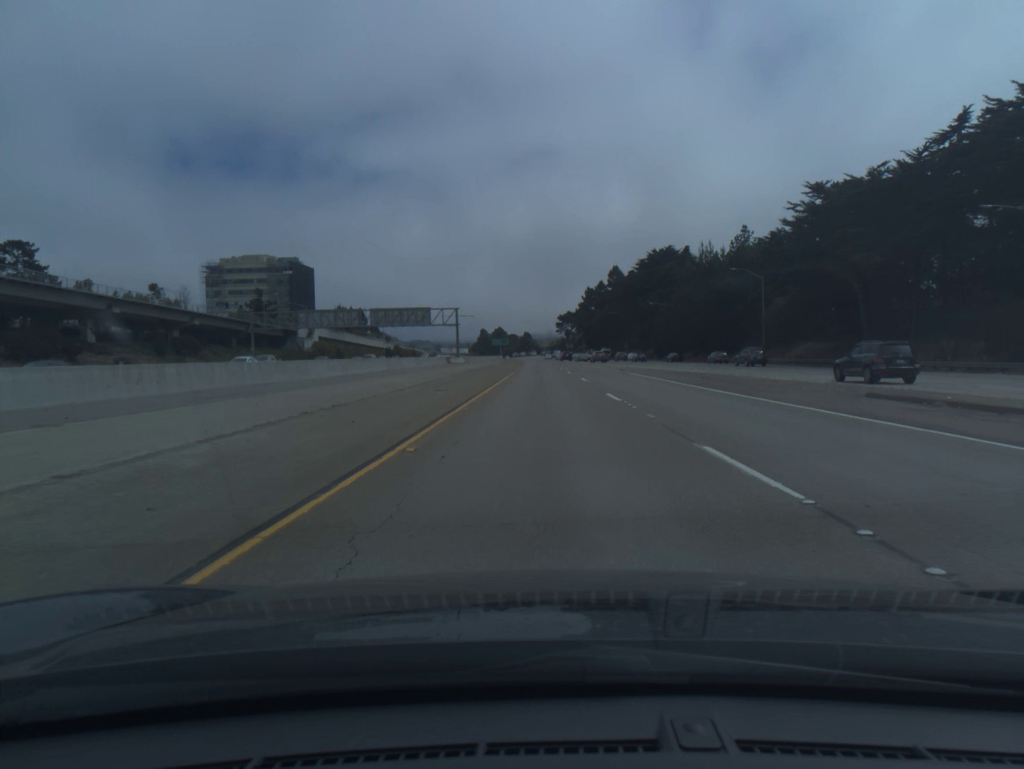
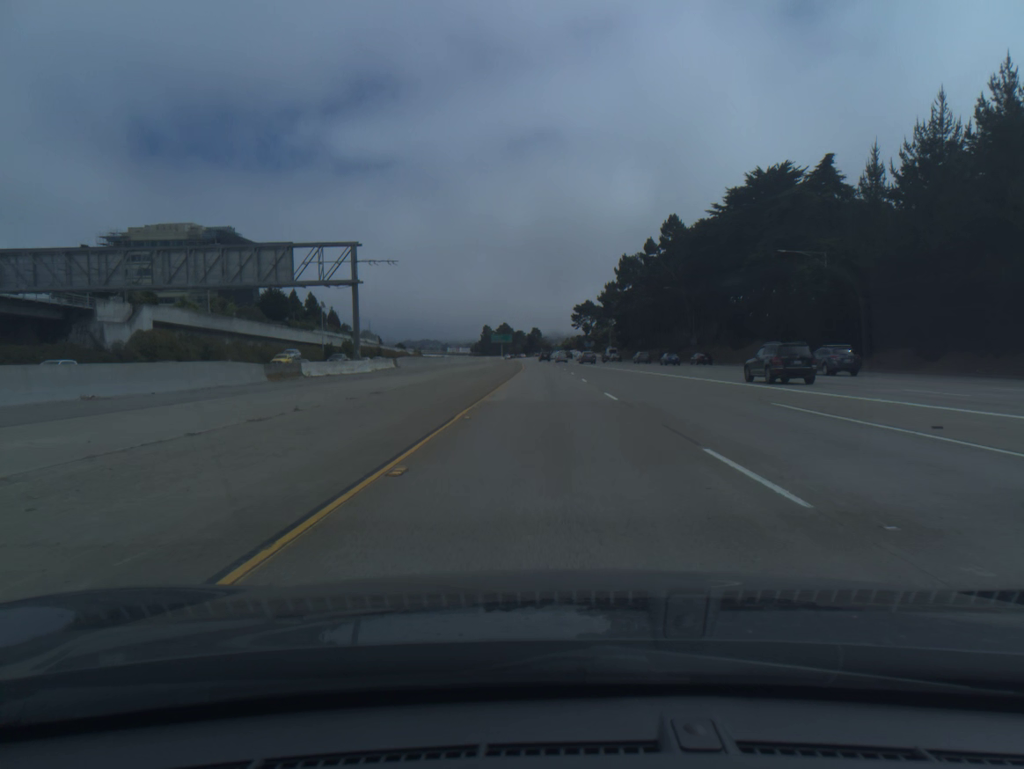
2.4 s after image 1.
(-0.5, +74.7) m; -1°
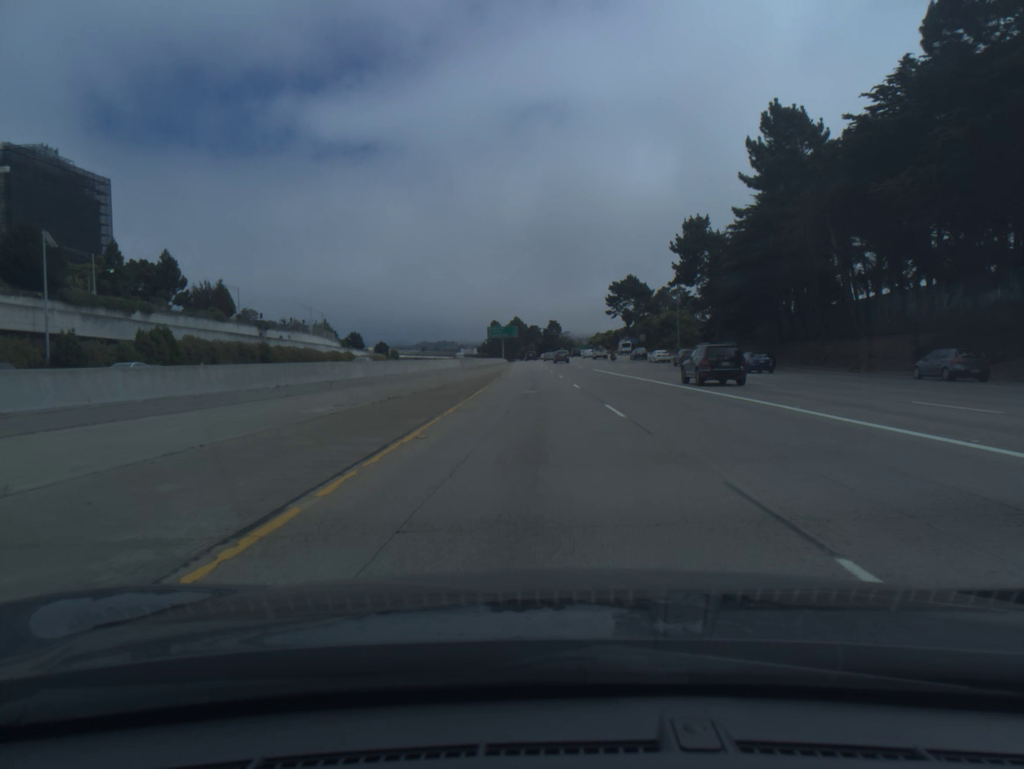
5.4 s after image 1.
(-0.4, +93.3) m; -1°
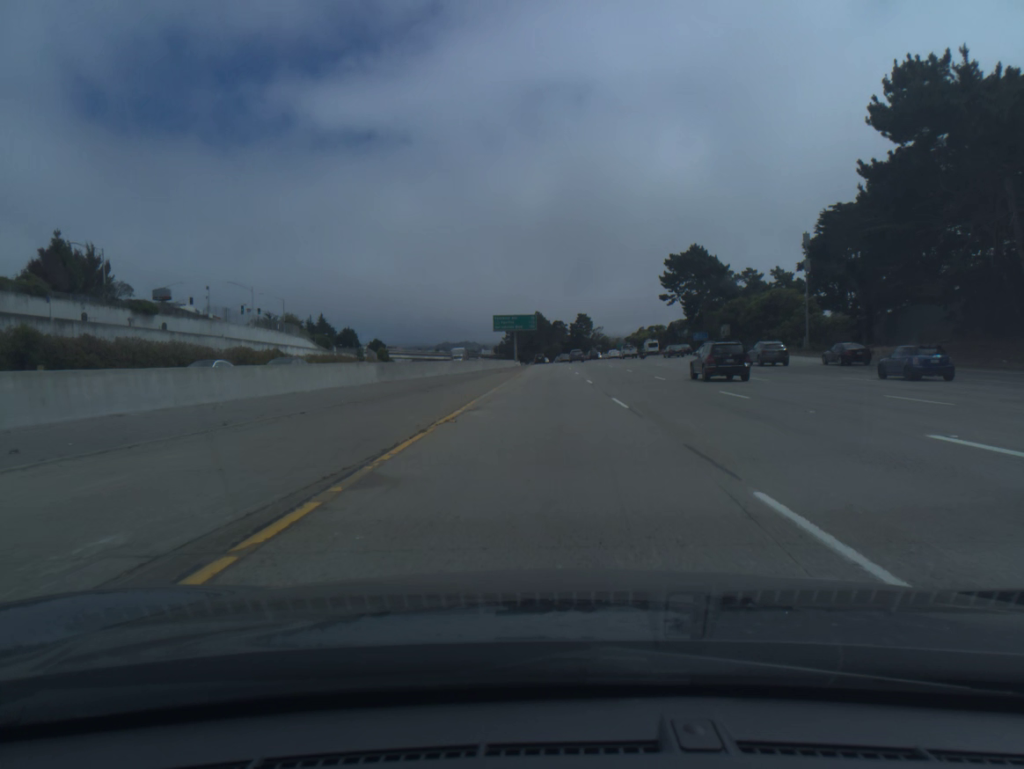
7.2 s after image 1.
(-1.0, +56.0) m; -2°
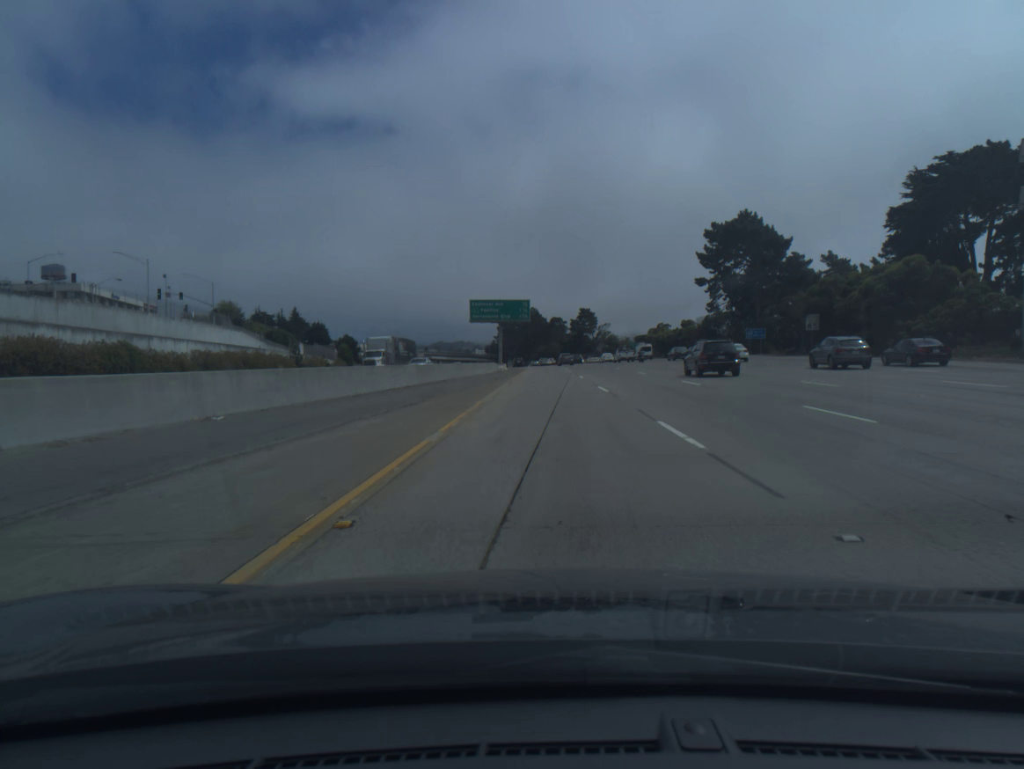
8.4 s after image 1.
(0.0, +37.3) m; 0°
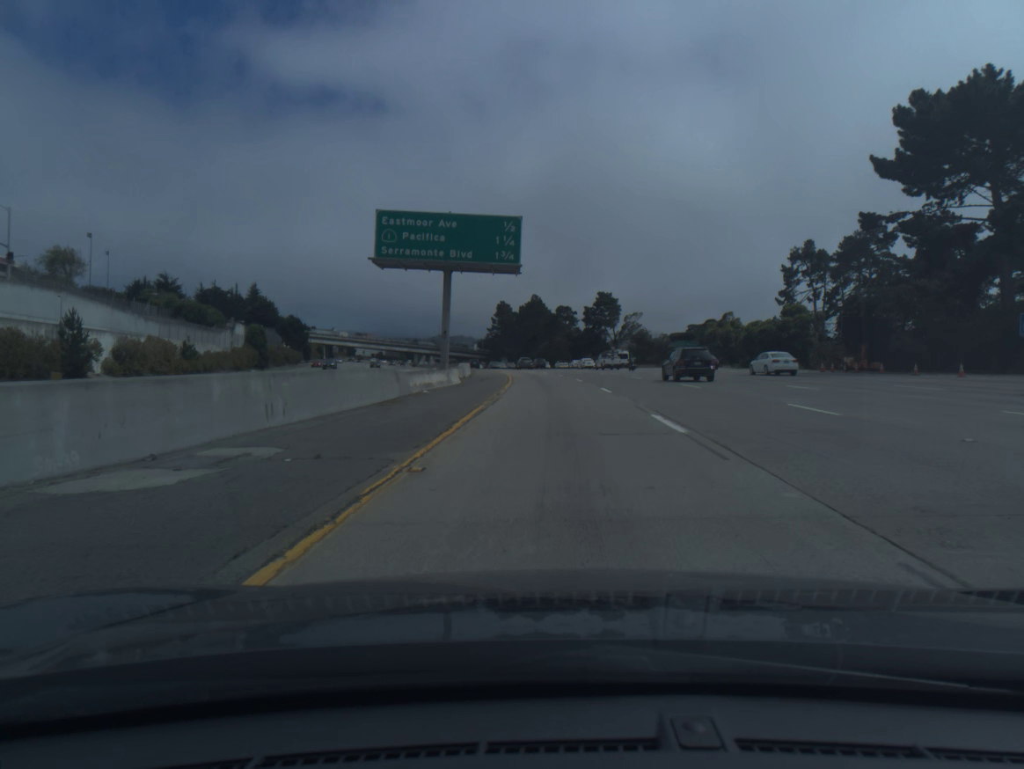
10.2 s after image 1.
(0.0, +55.9) m; 0°
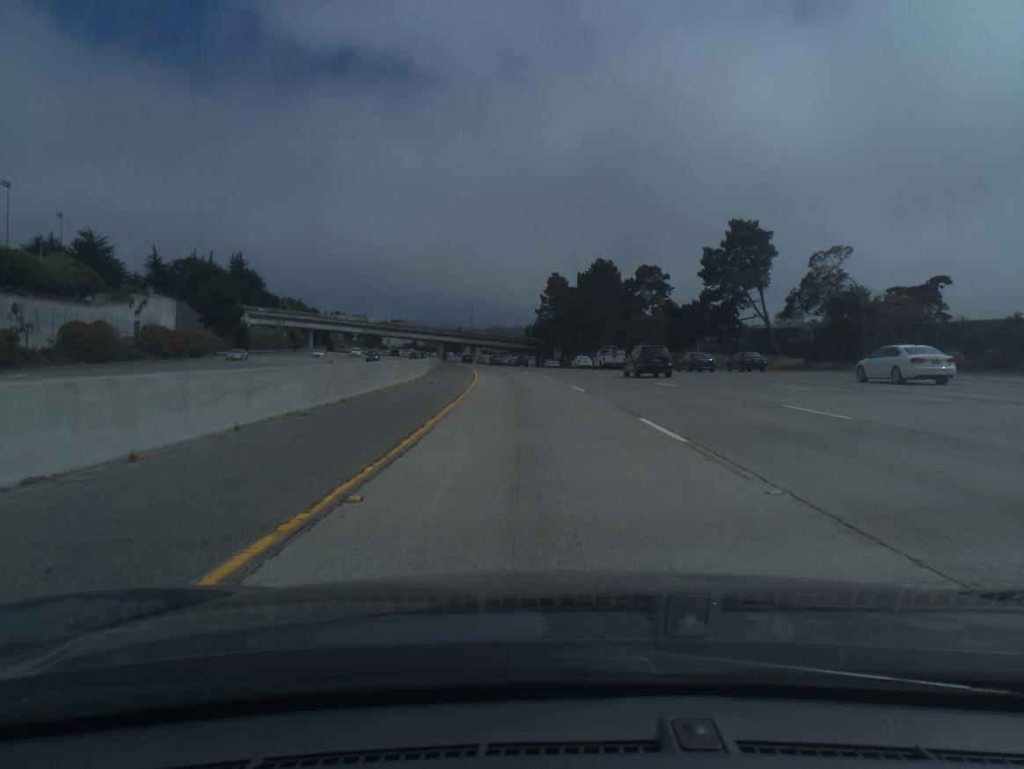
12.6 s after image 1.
(-1.7, +74.6) m; -4°
